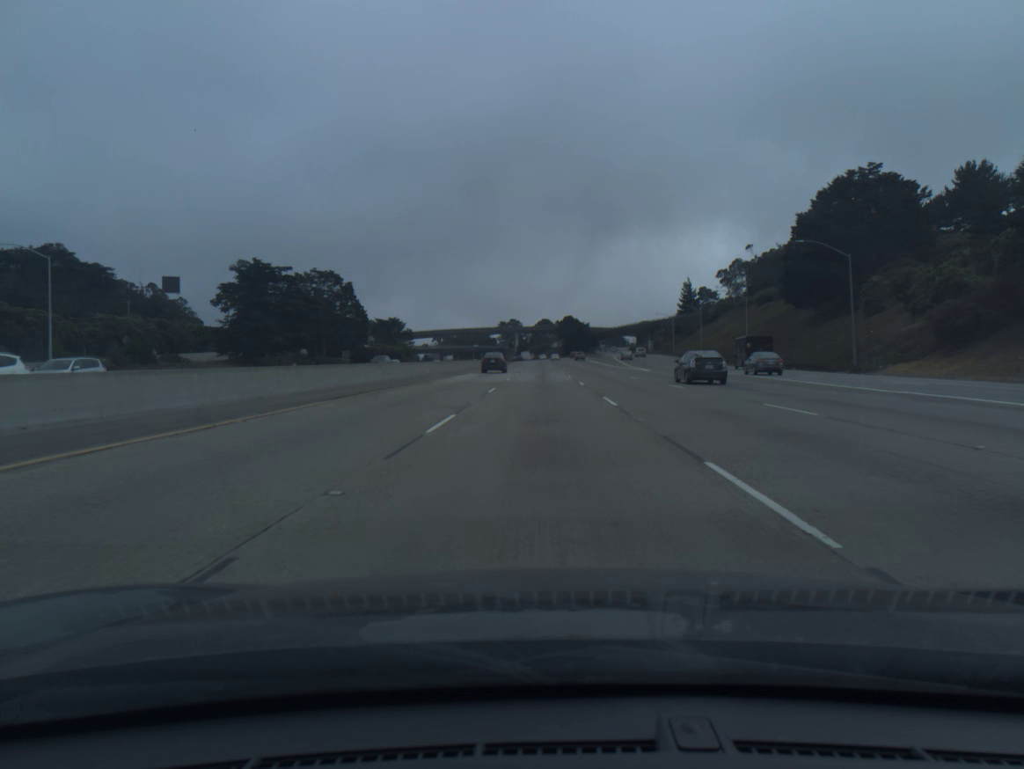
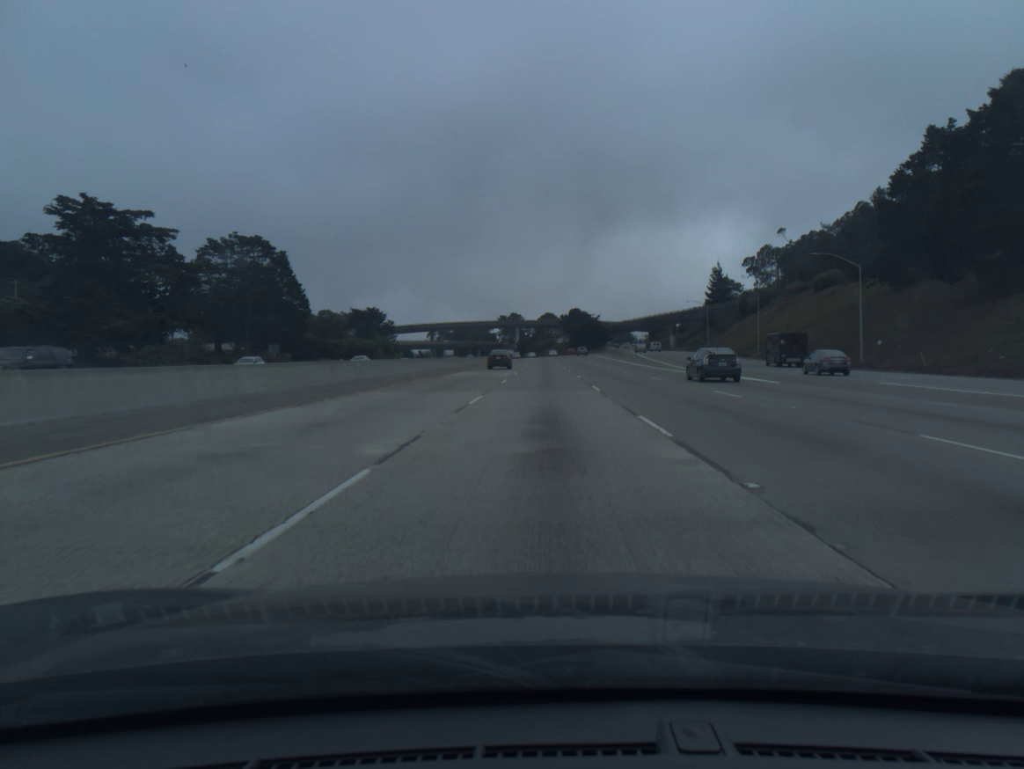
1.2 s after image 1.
(0.0, +37.3) m; 0°
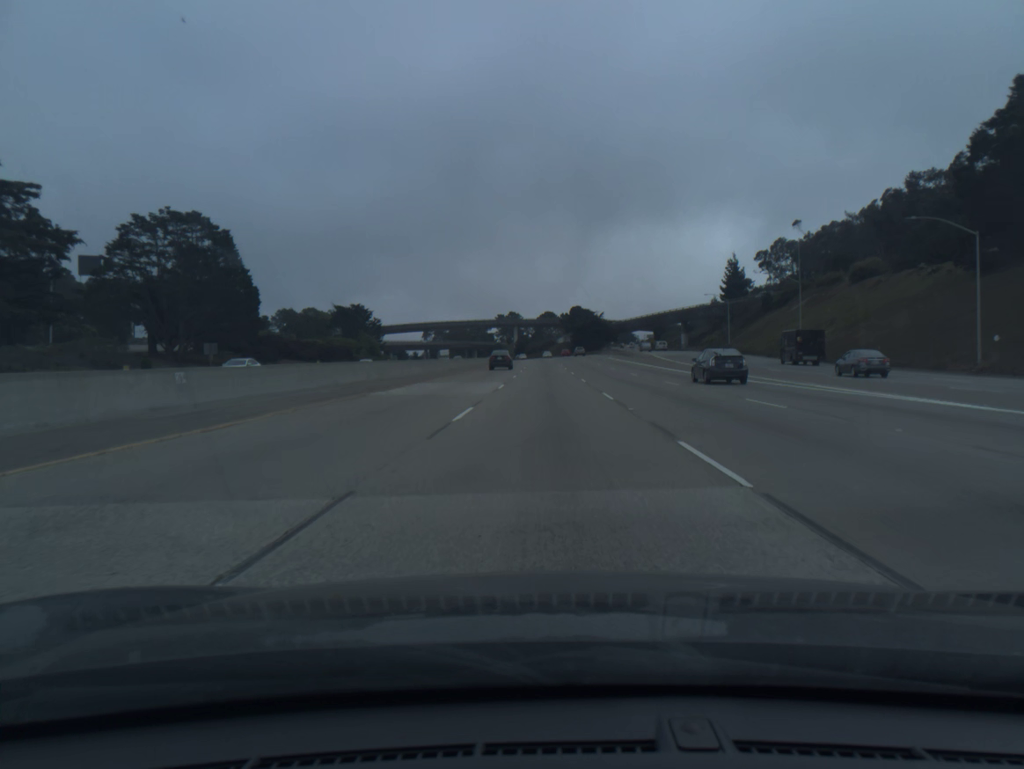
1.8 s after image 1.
(0.0, +18.6) m; 0°
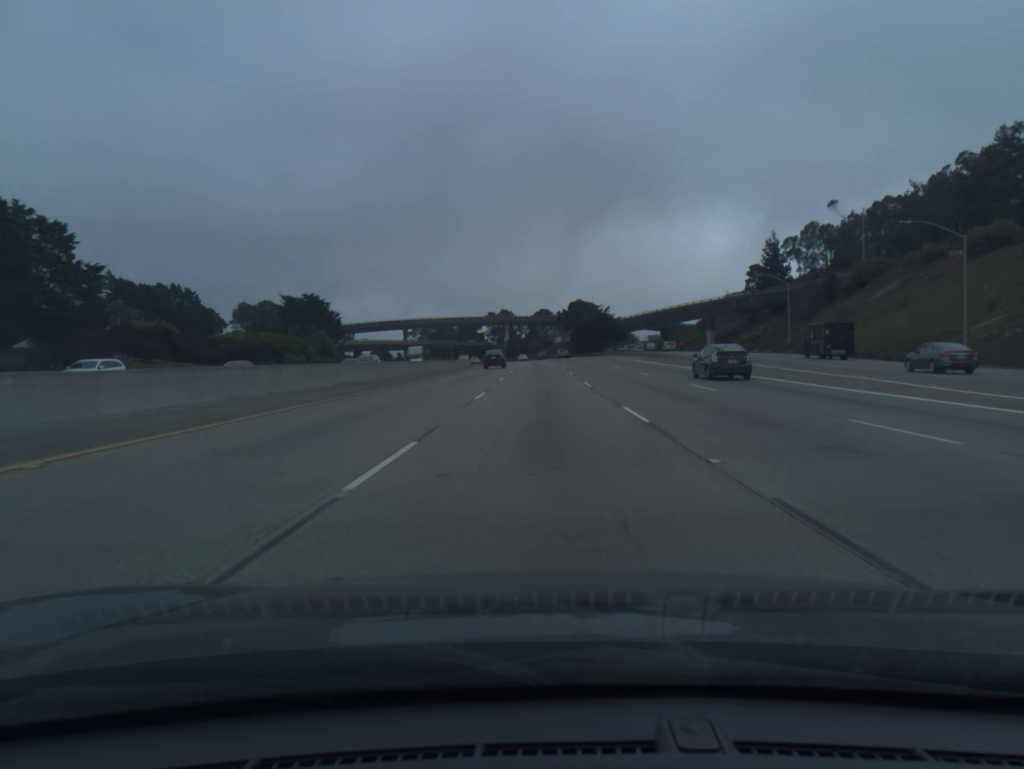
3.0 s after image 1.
(+0.2, +37.3) m; 0°
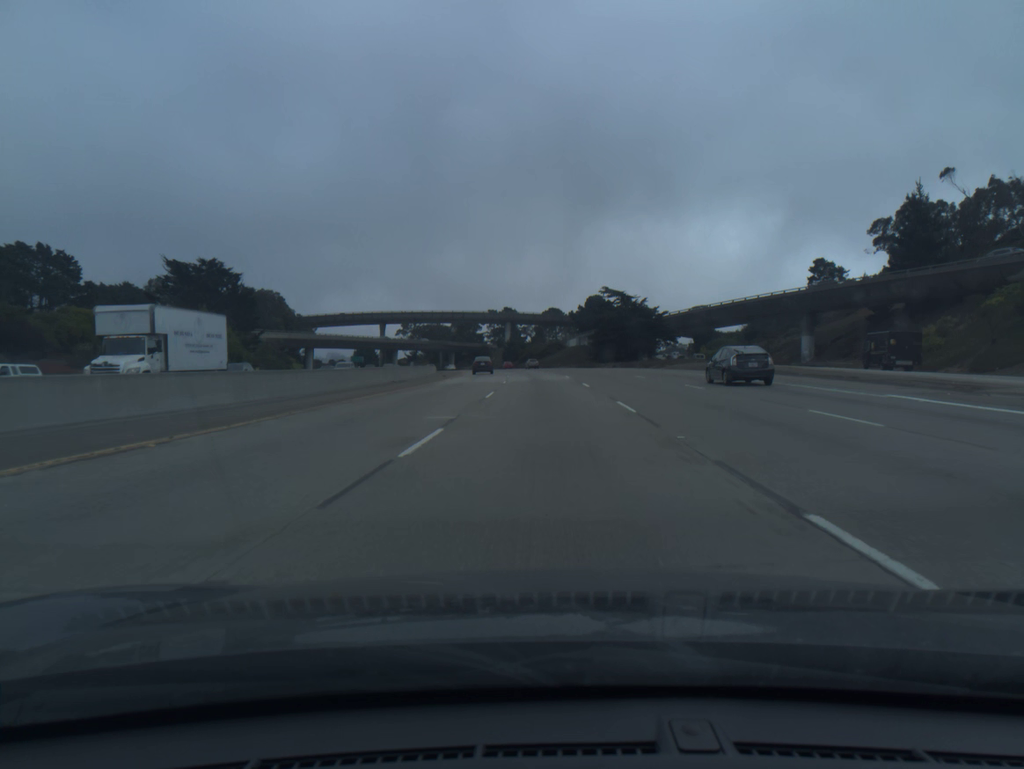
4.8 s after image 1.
(-0.2, +55.9) m; -1°
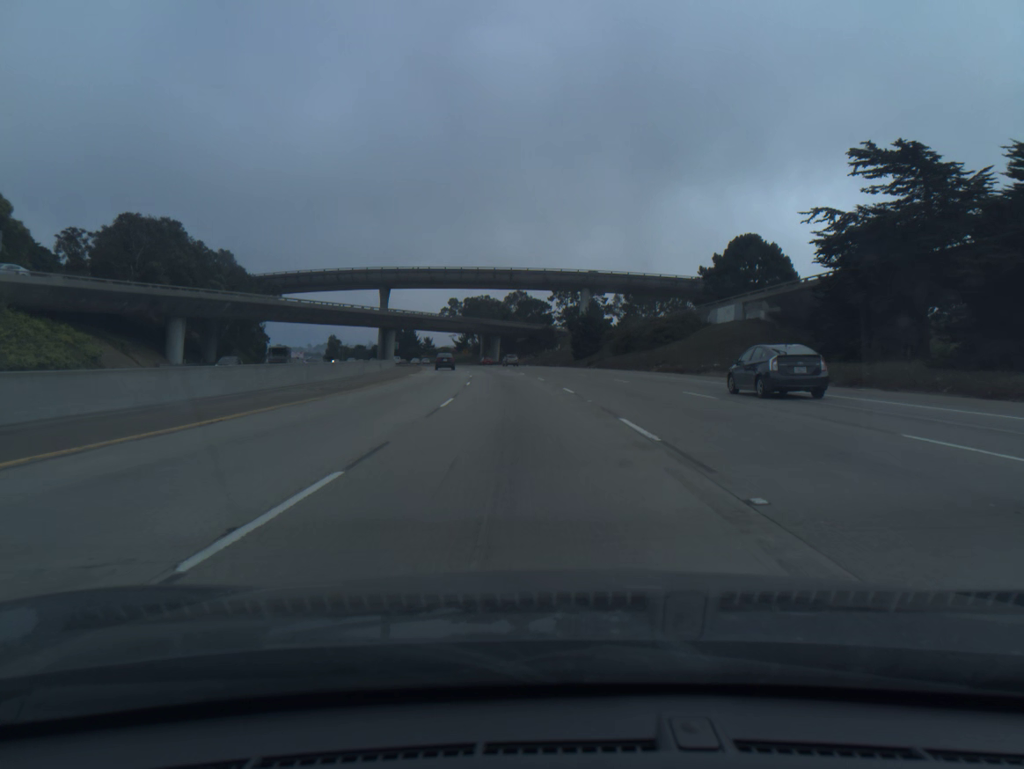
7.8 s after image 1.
(-2.9, +92.8) m; -5°
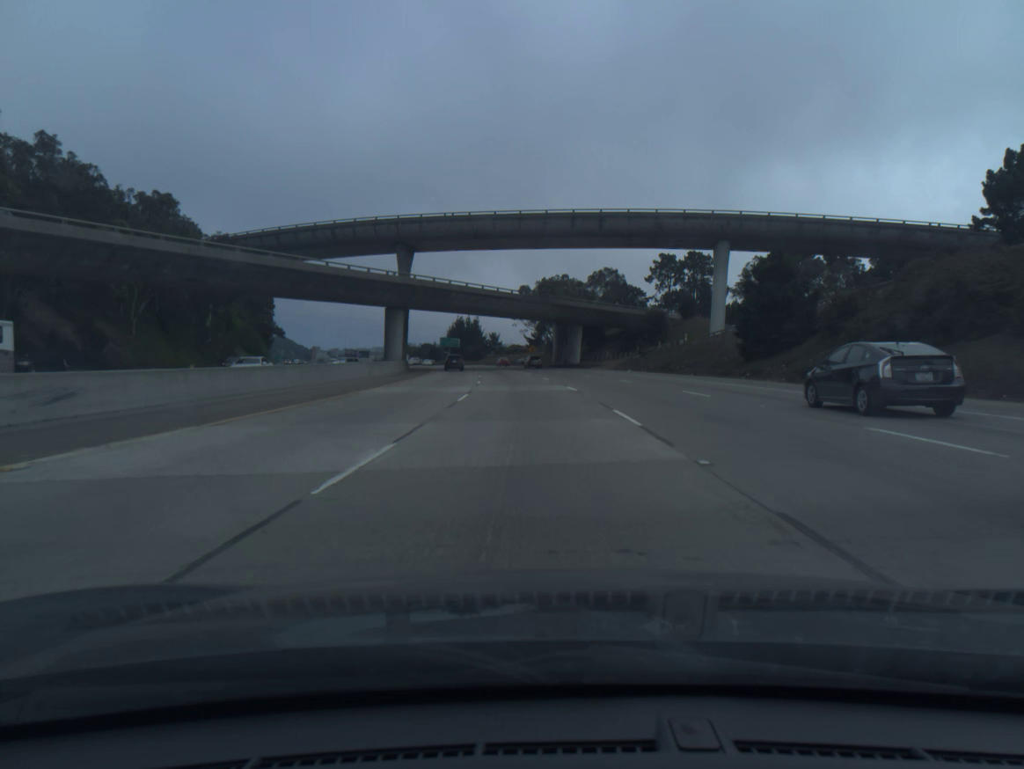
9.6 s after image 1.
(-3.0, +55.9) m; -6°
